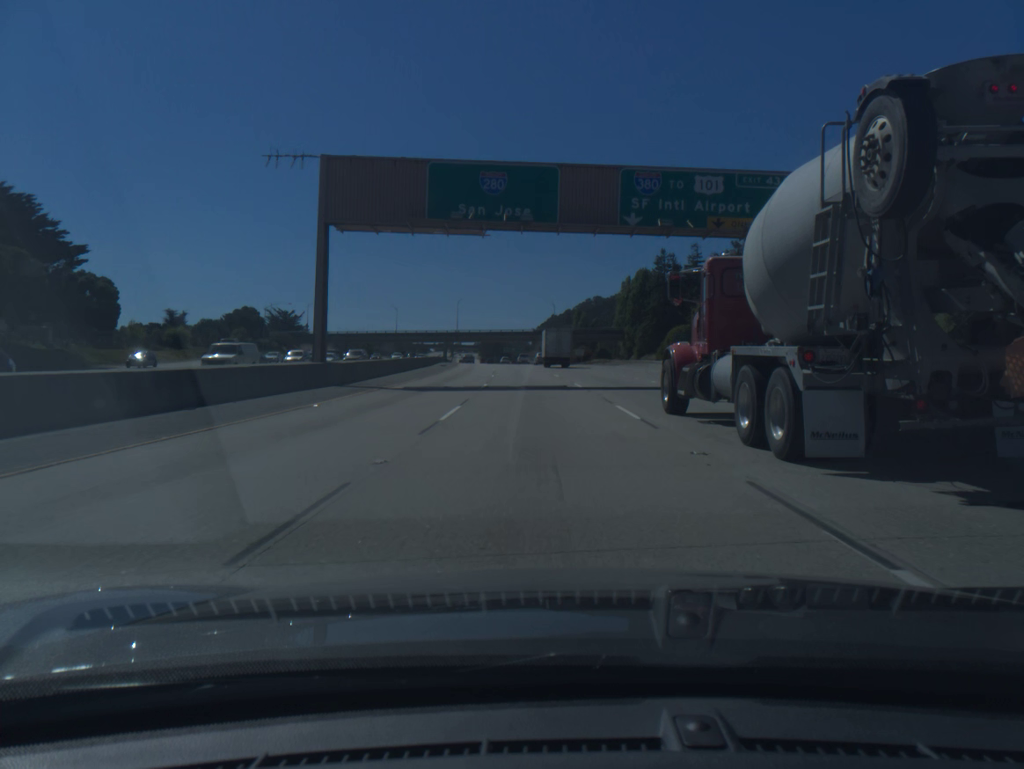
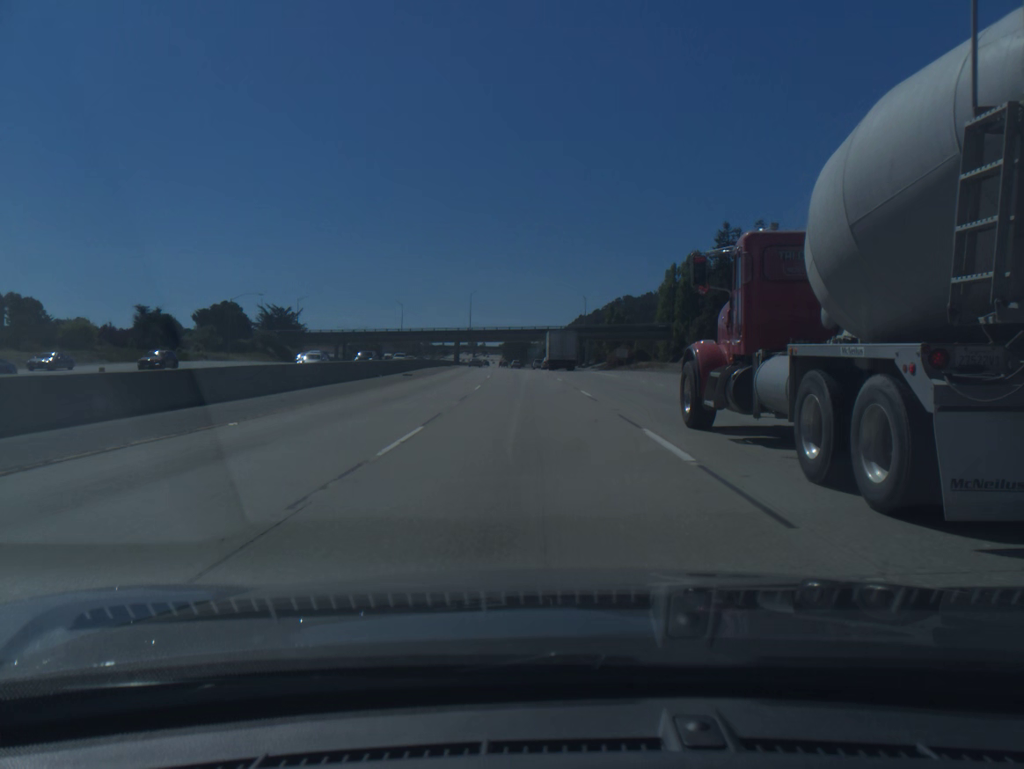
(-0.5, +34.2) m; -2°
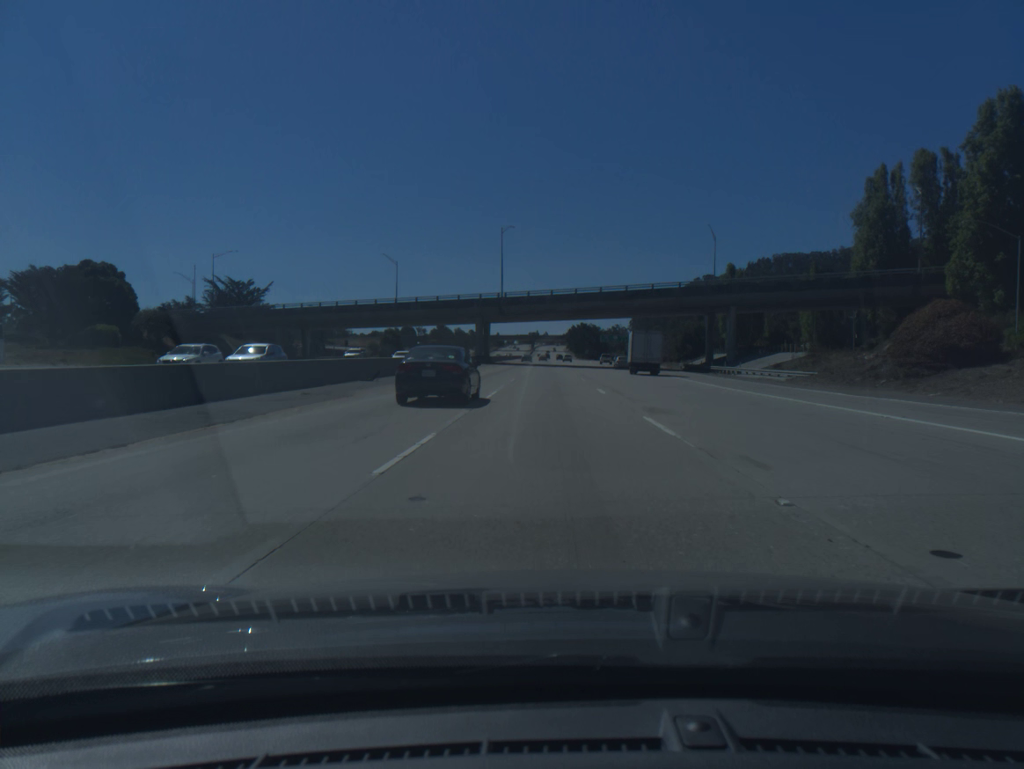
(-4.2, +85.5) m; -5°
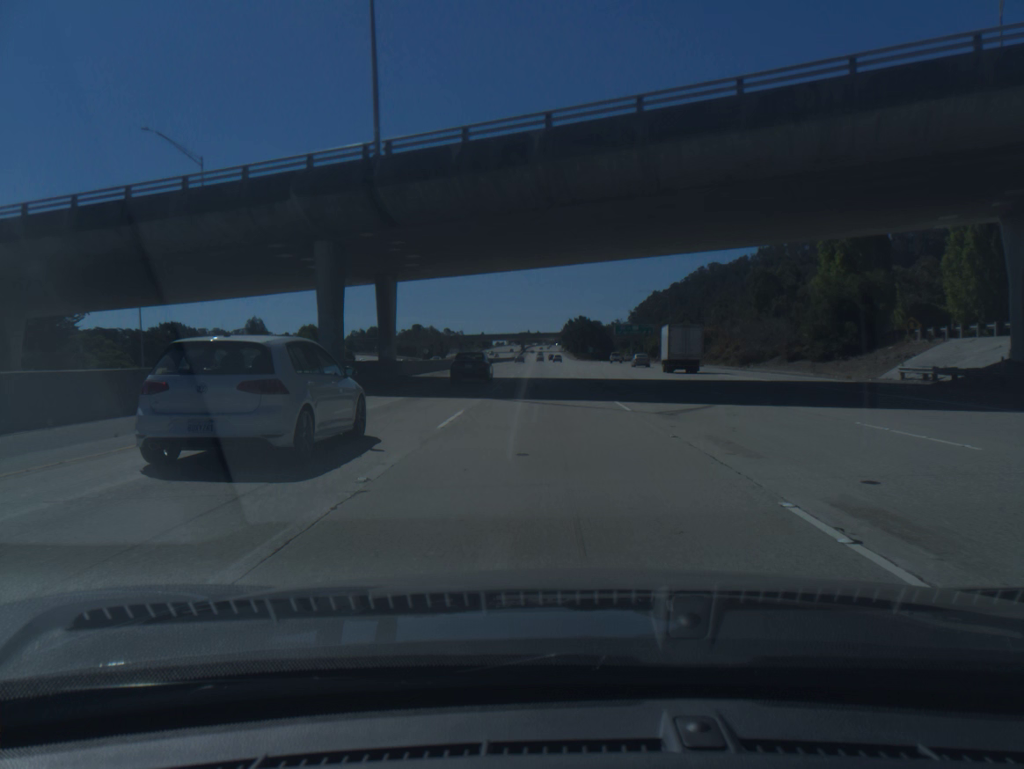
(+0.1, +69.1) m; 0°
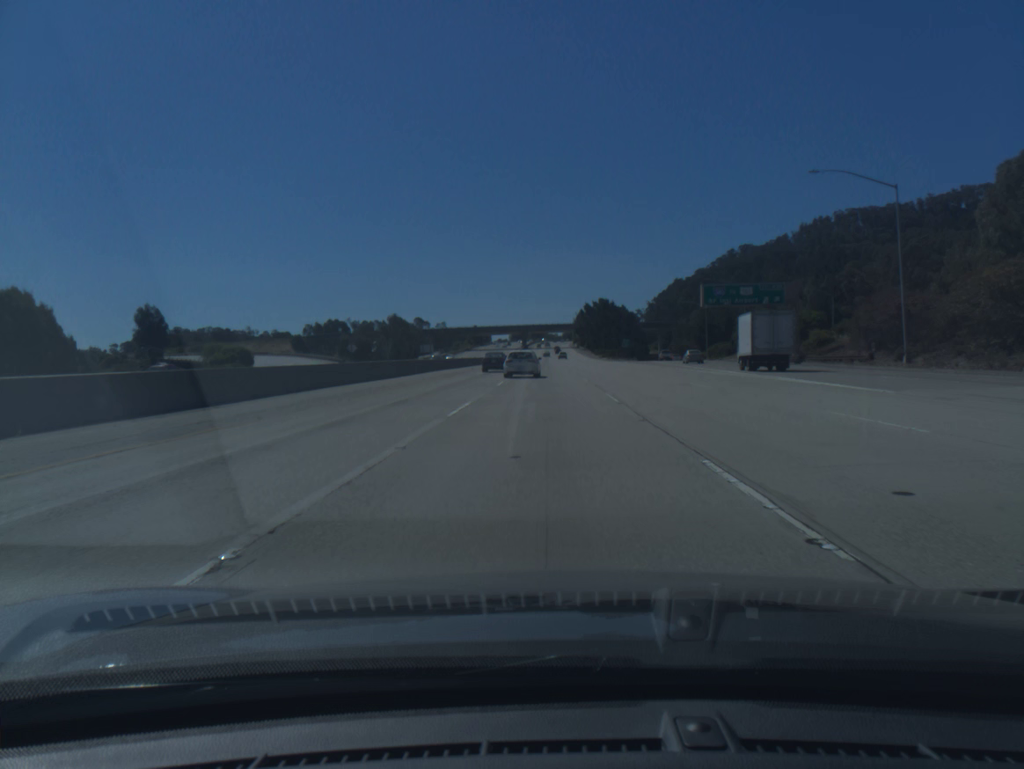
(-0.2, +86.7) m; 0°
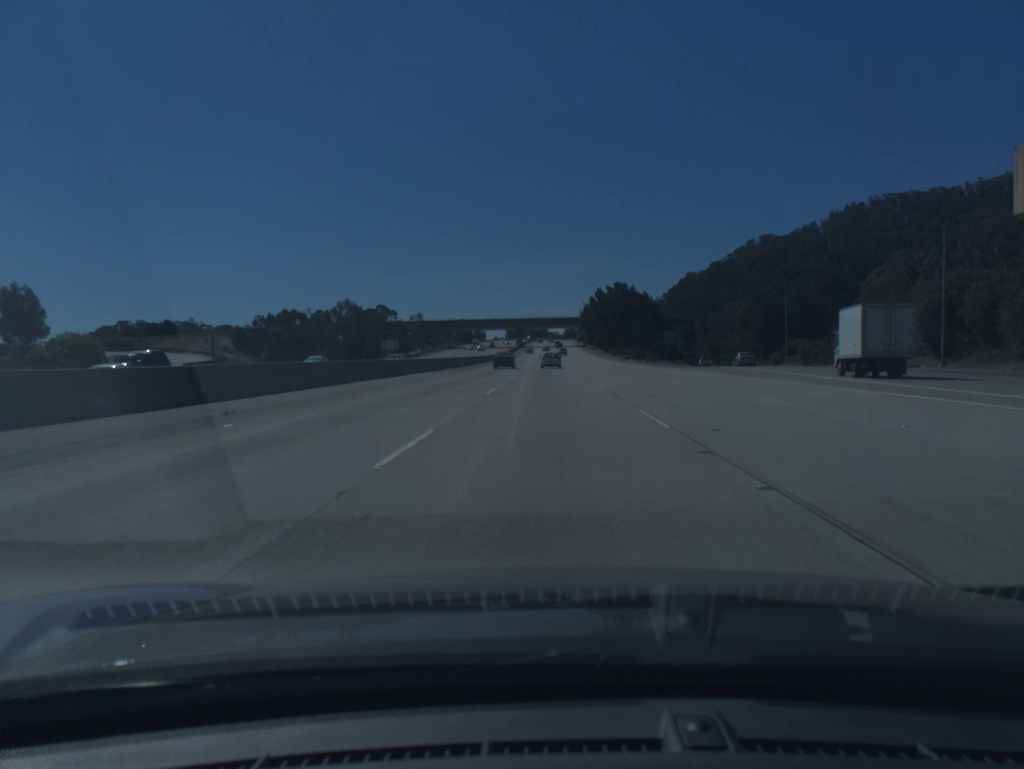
(0.0, +52.0) m; 0°
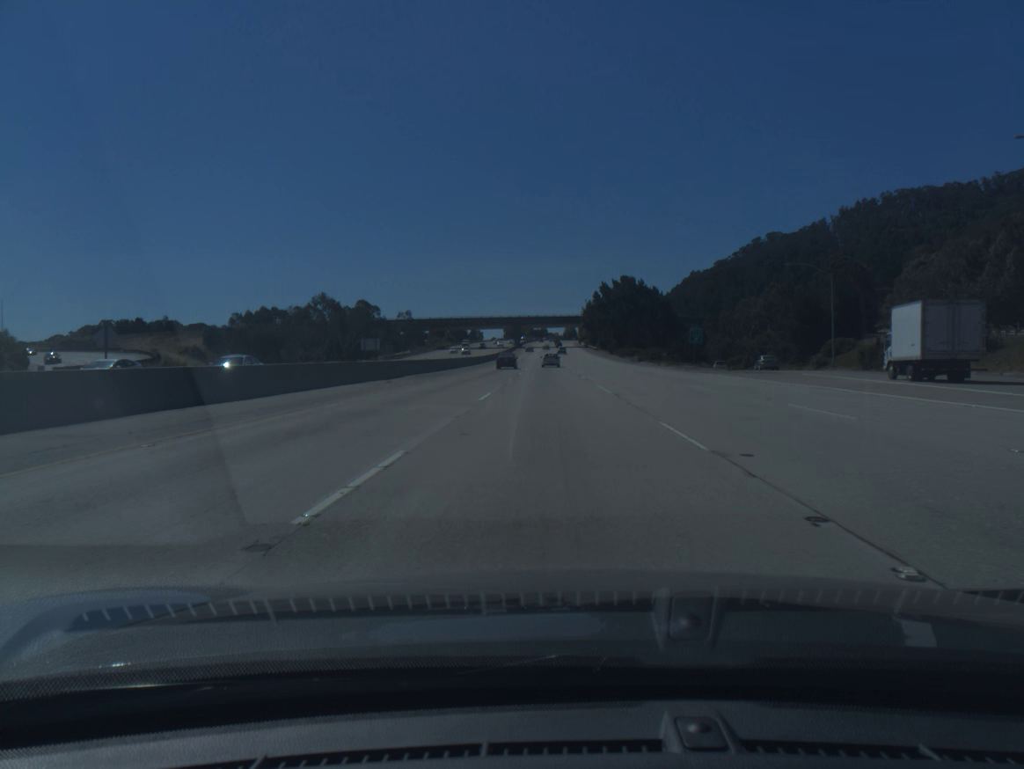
(0.0, +17.3) m; 0°
